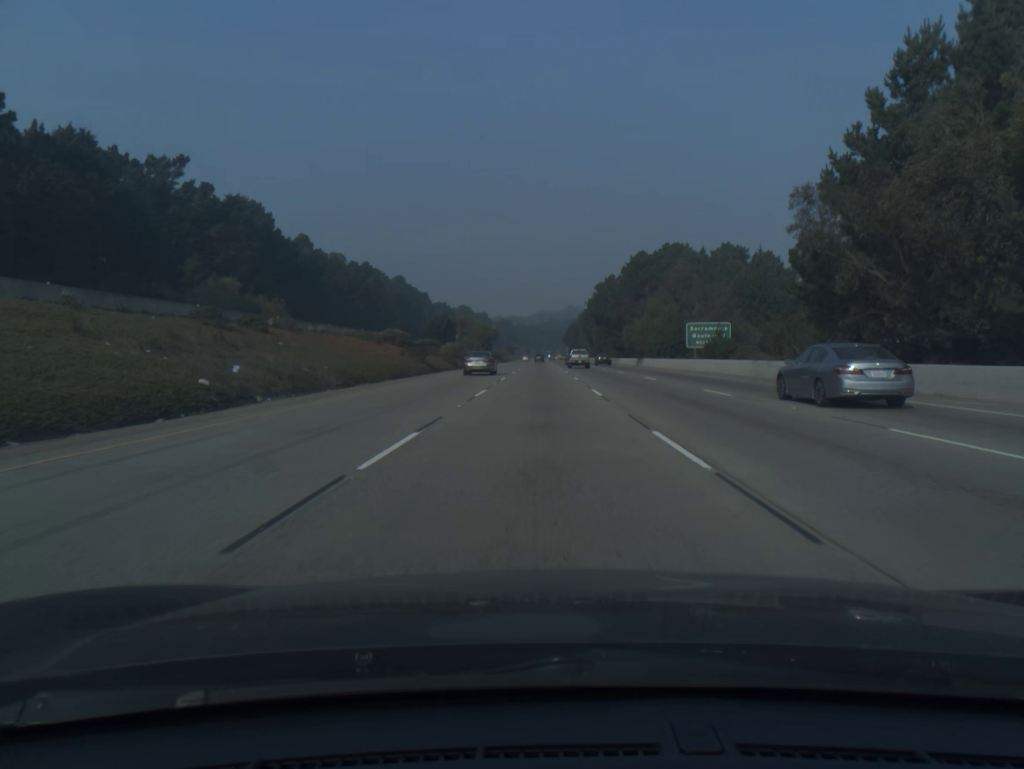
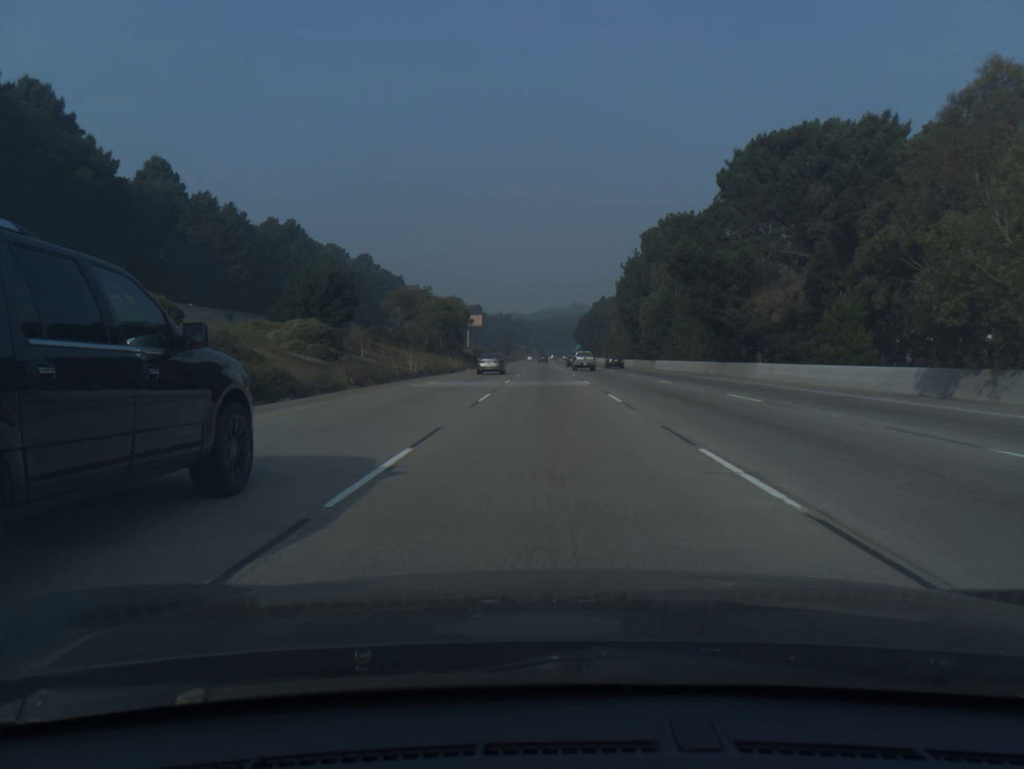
(-0.3, +75.0) m; 0°
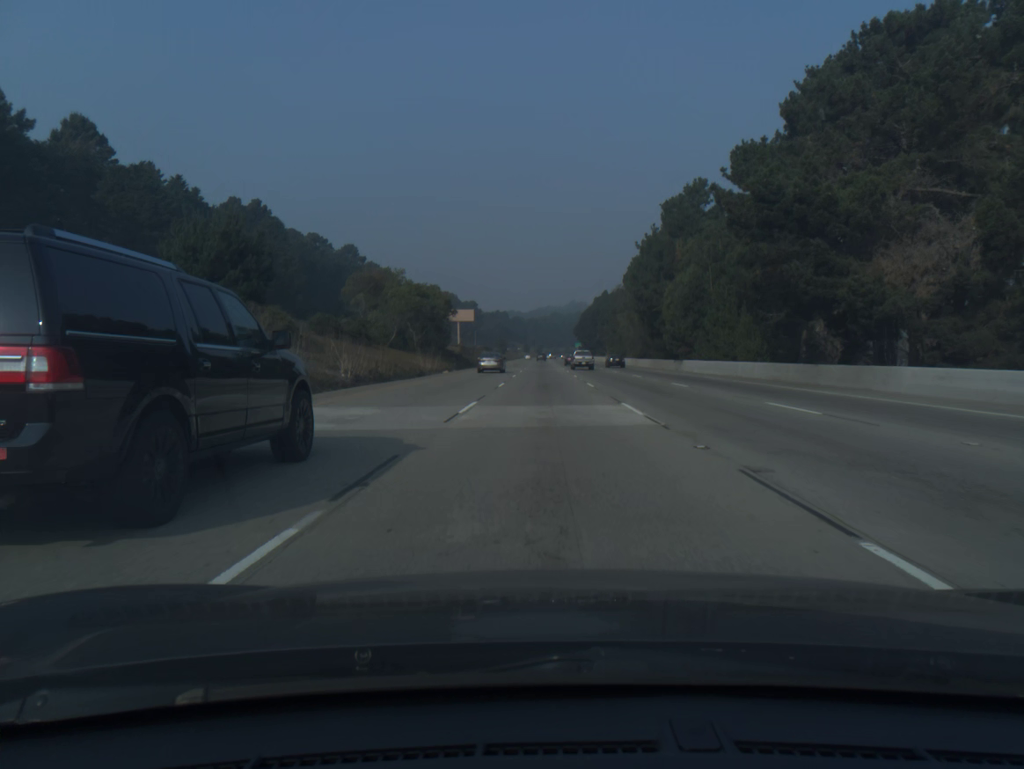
(0.0, +19.2) m; 0°
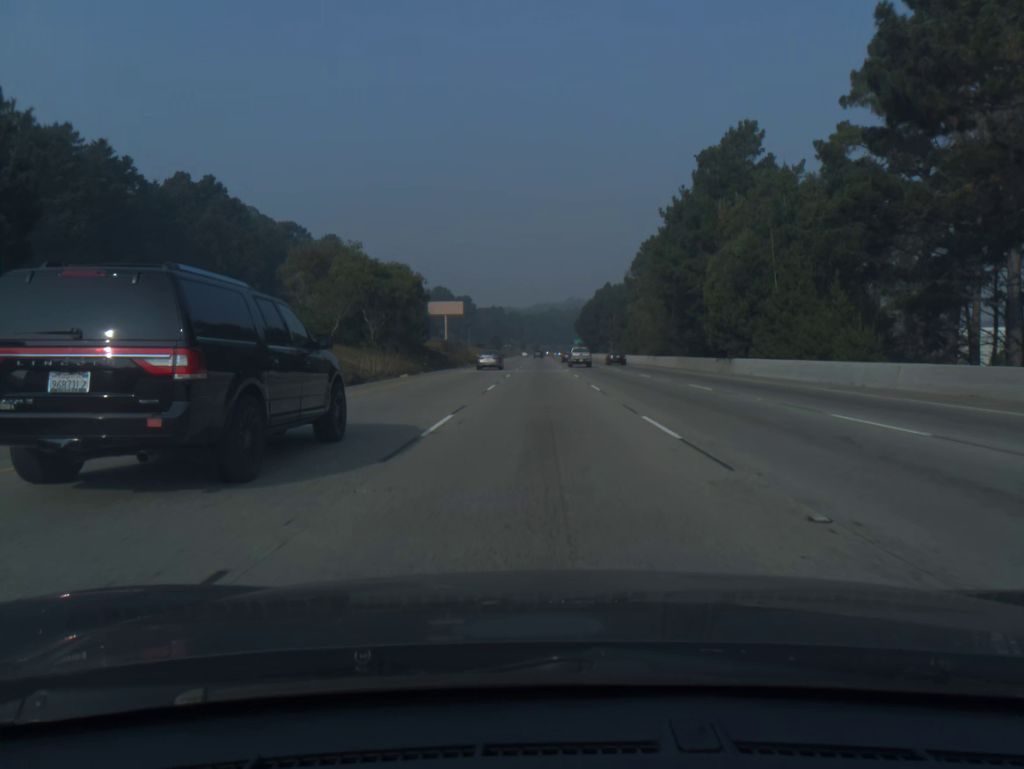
(0.0, +19.3) m; 0°
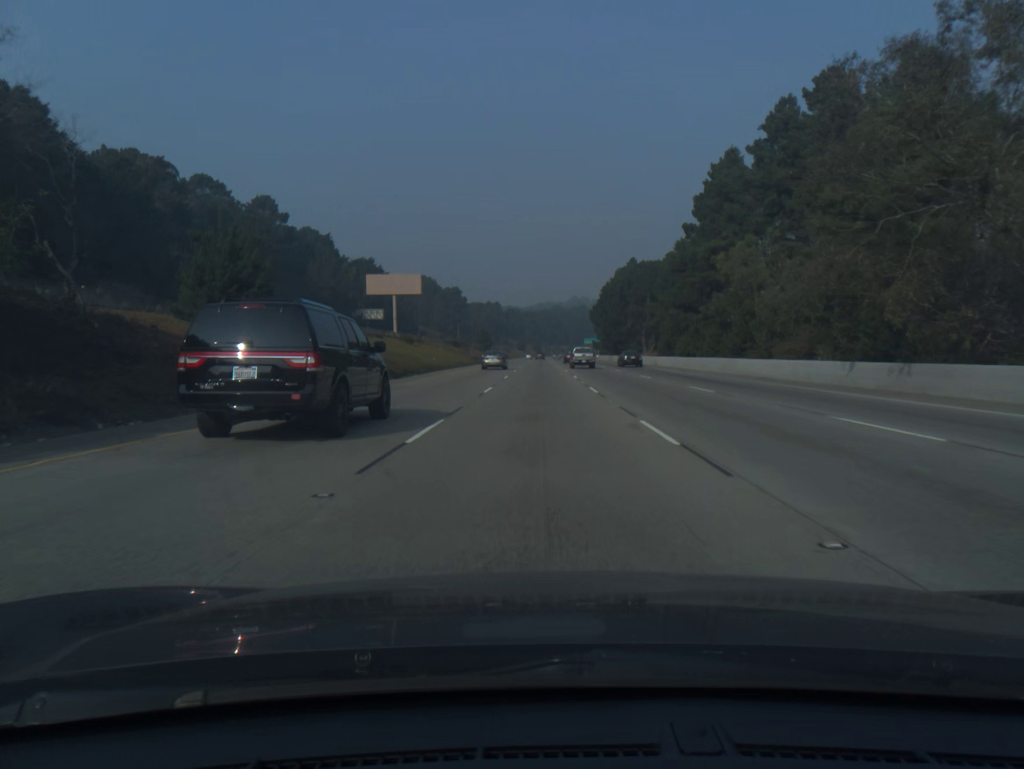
(+0.1, +58.9) m; 0°
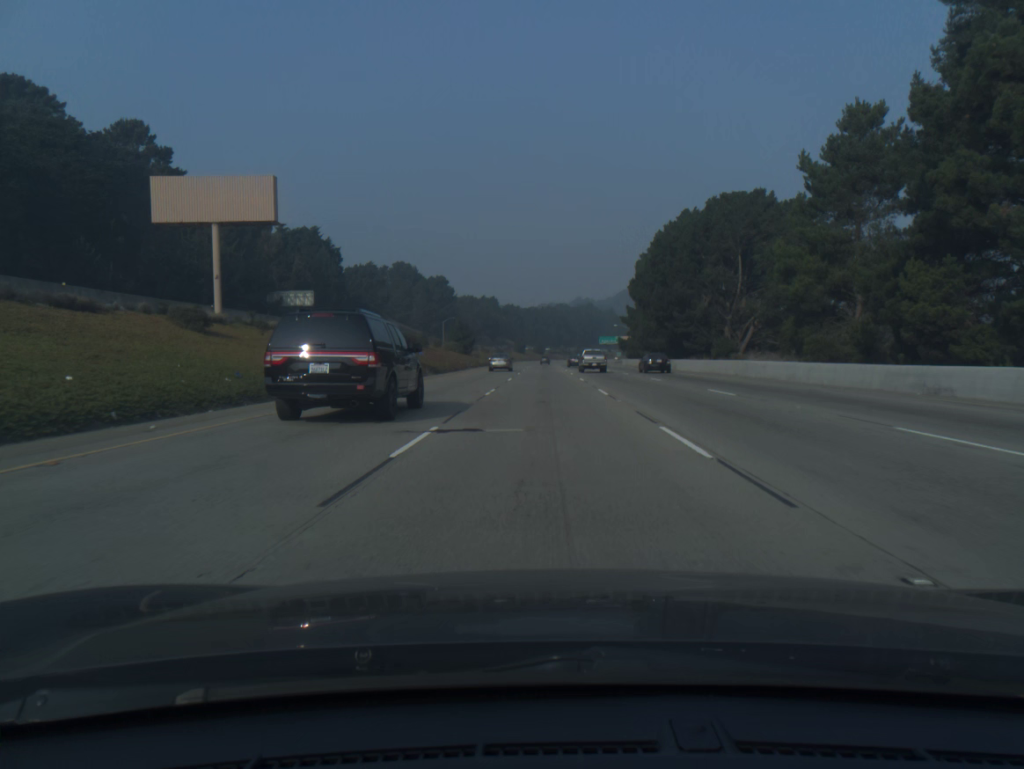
(-0.2, +60.0) m; 0°
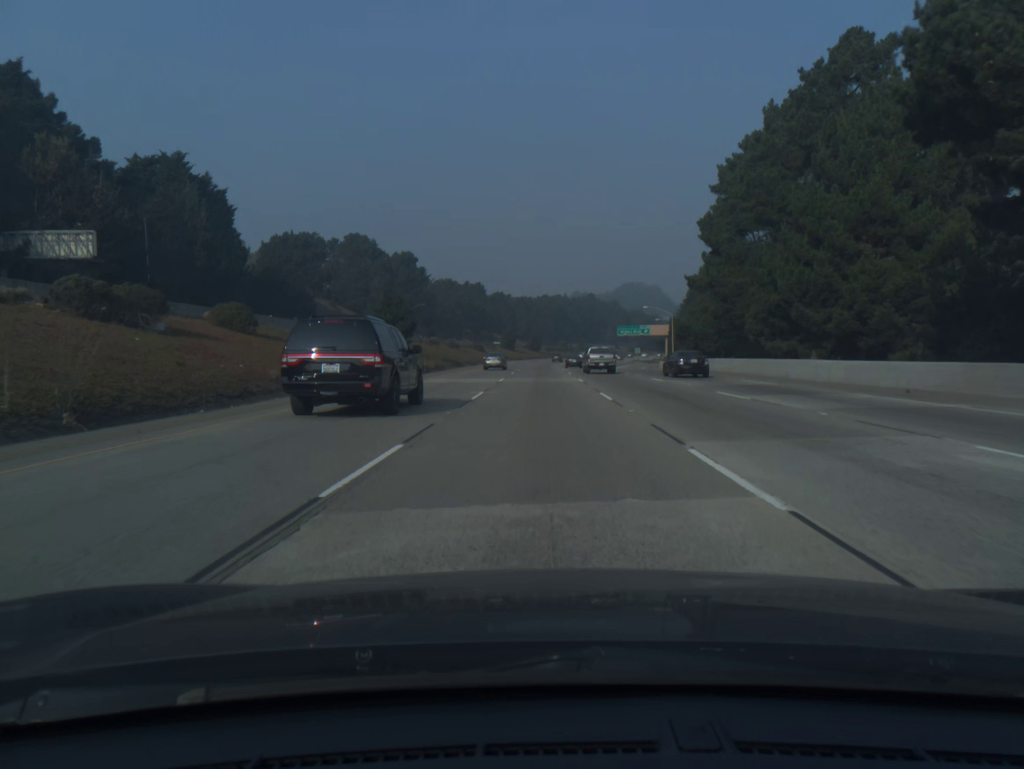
(+0.3, +61.1) m; 0°
